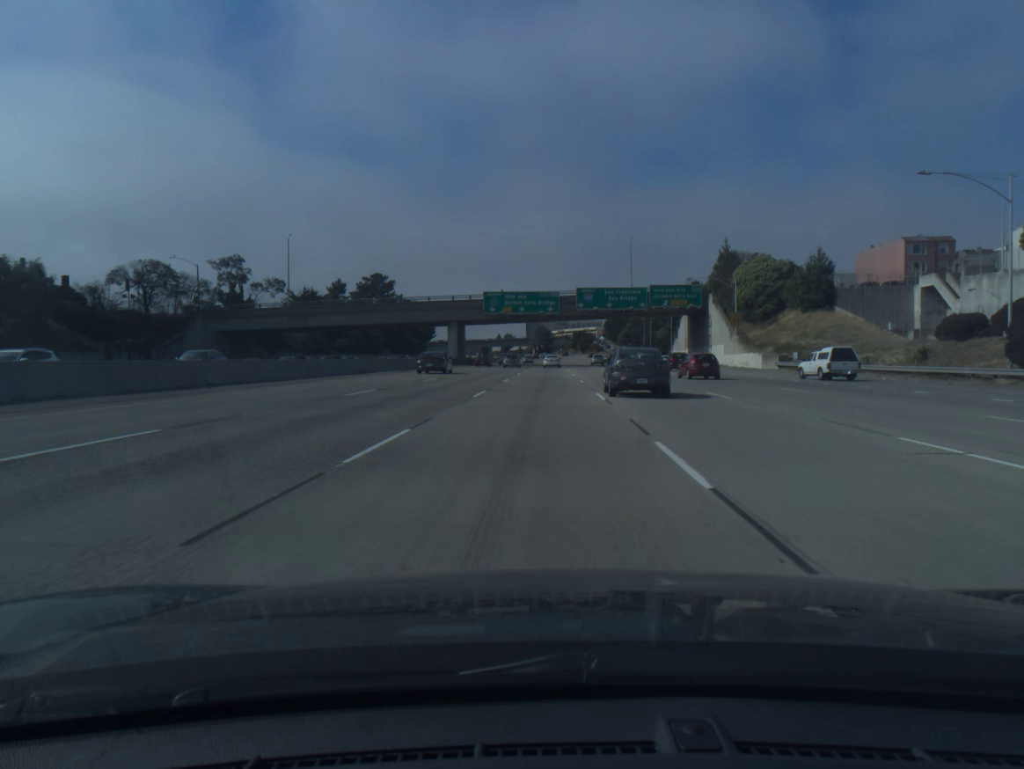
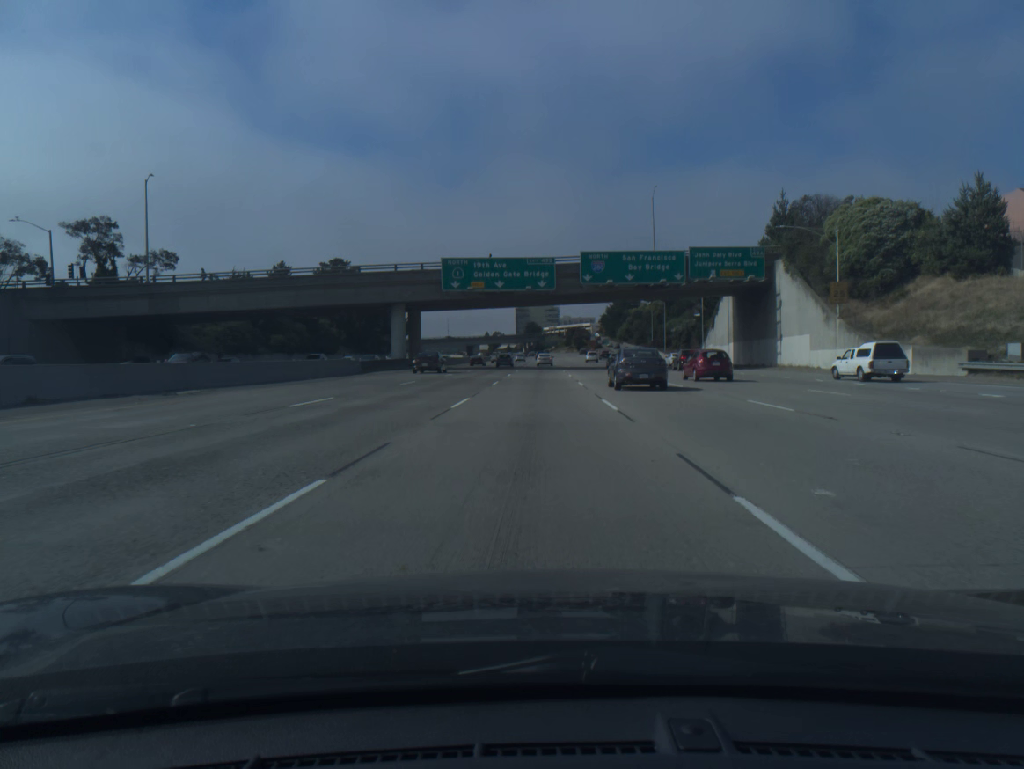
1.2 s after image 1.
(+0.3, +33.1) m; +1°
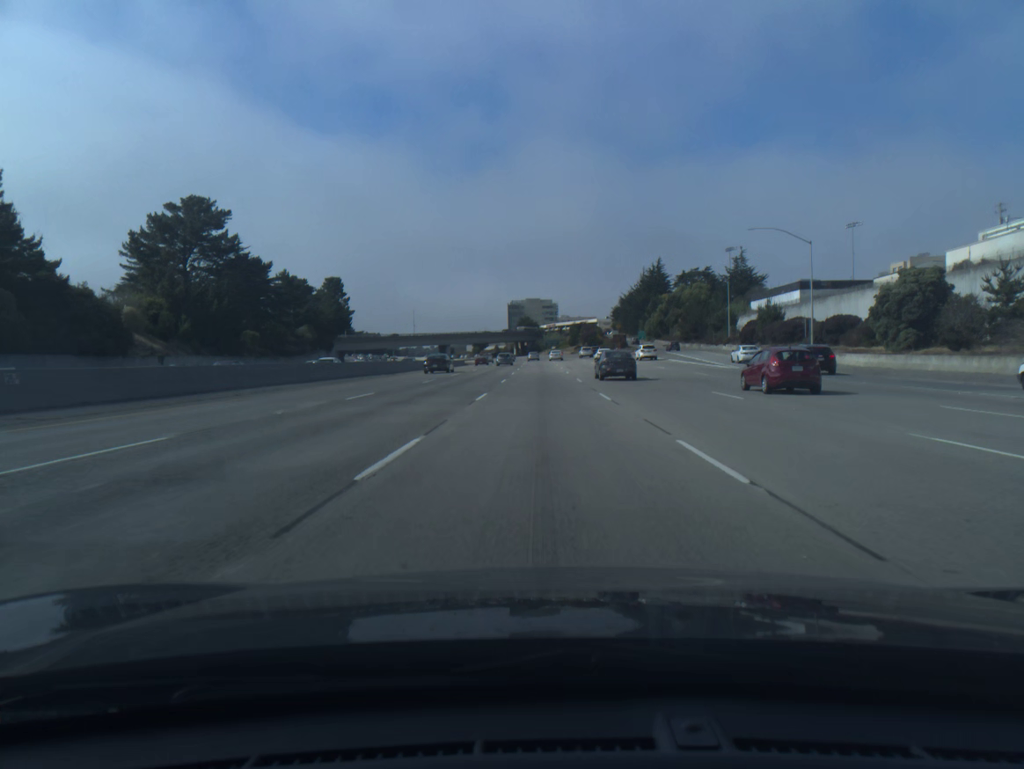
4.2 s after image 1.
(-0.2, +81.3) m; 0°
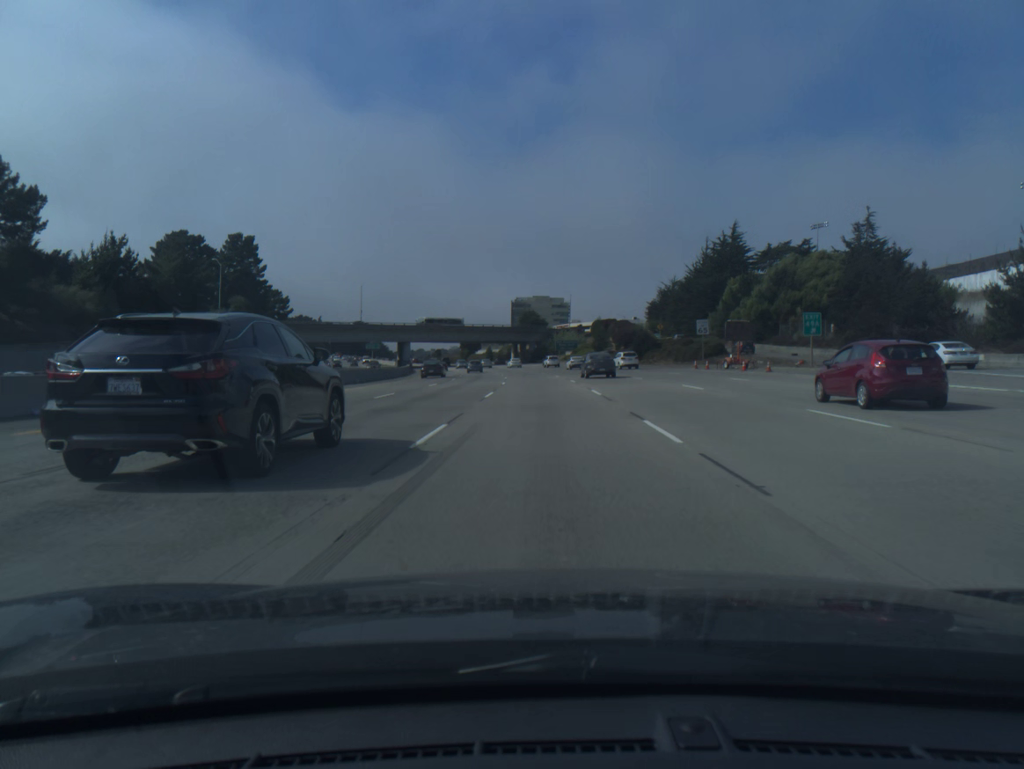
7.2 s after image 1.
(-0.2, +82.1) m; -1°
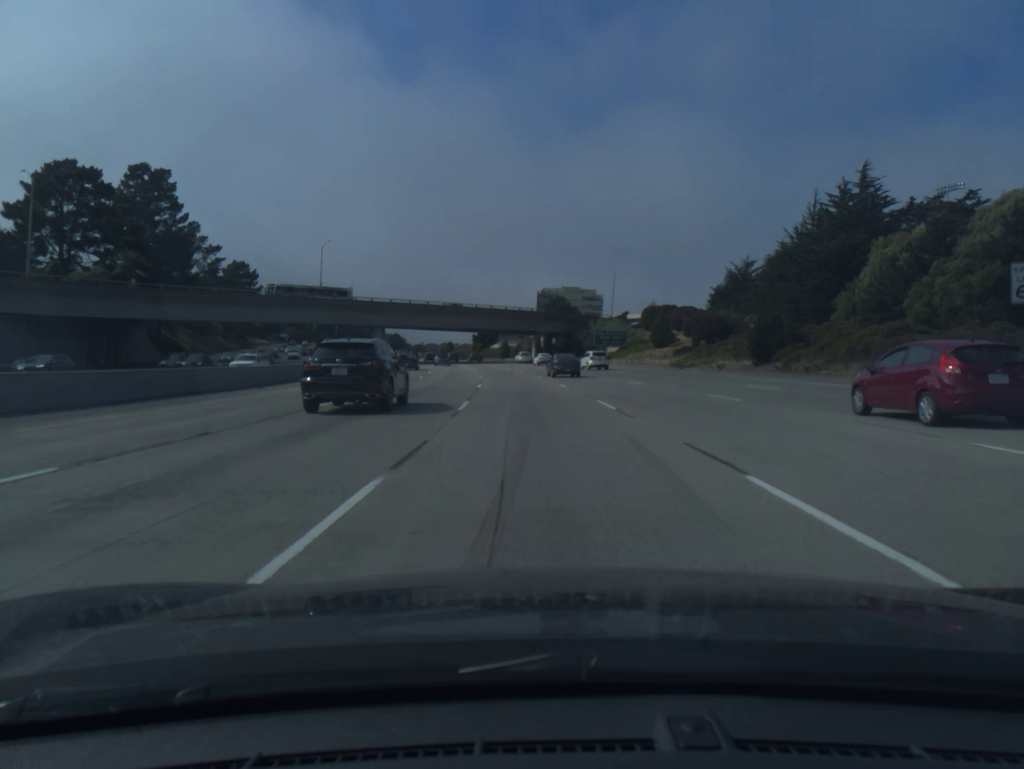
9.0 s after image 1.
(-0.6, +49.7) m; -2°
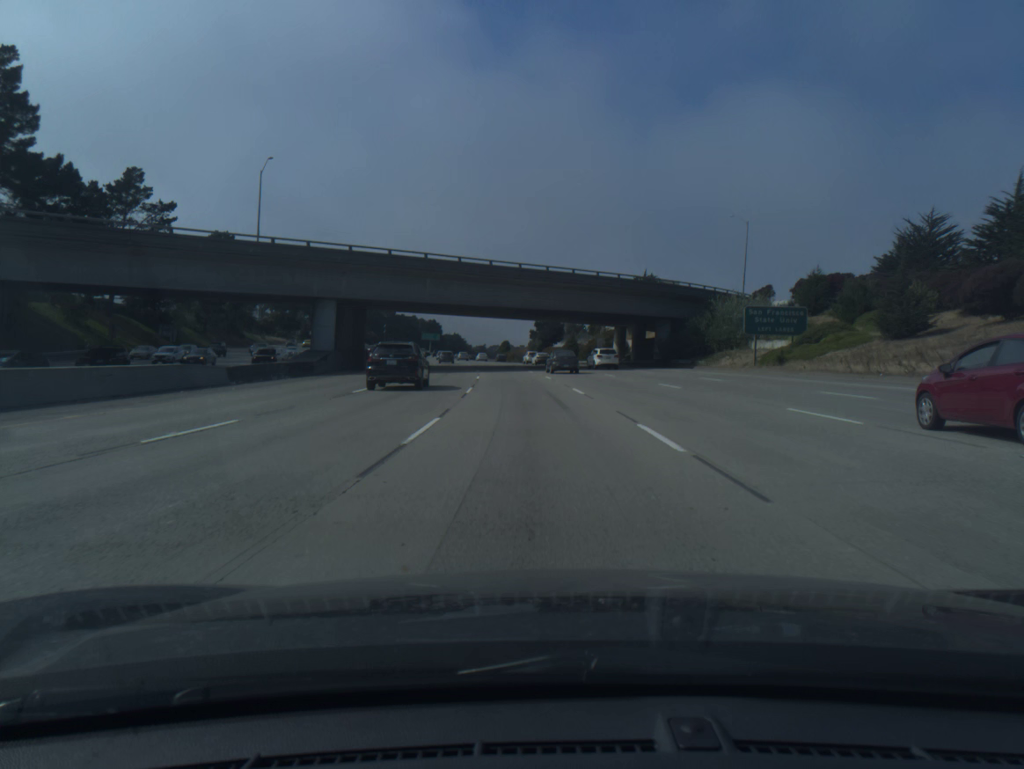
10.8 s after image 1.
(-2.0, +50.6) m; -5°
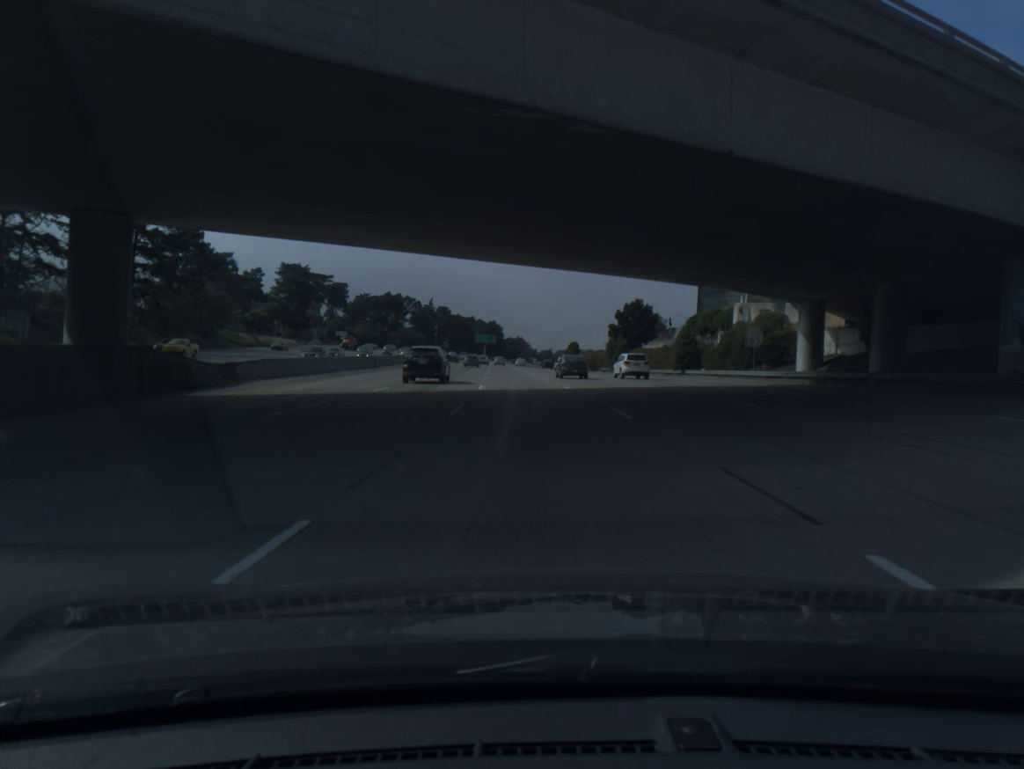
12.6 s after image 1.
(-2.3, +51.4) m; -5°
